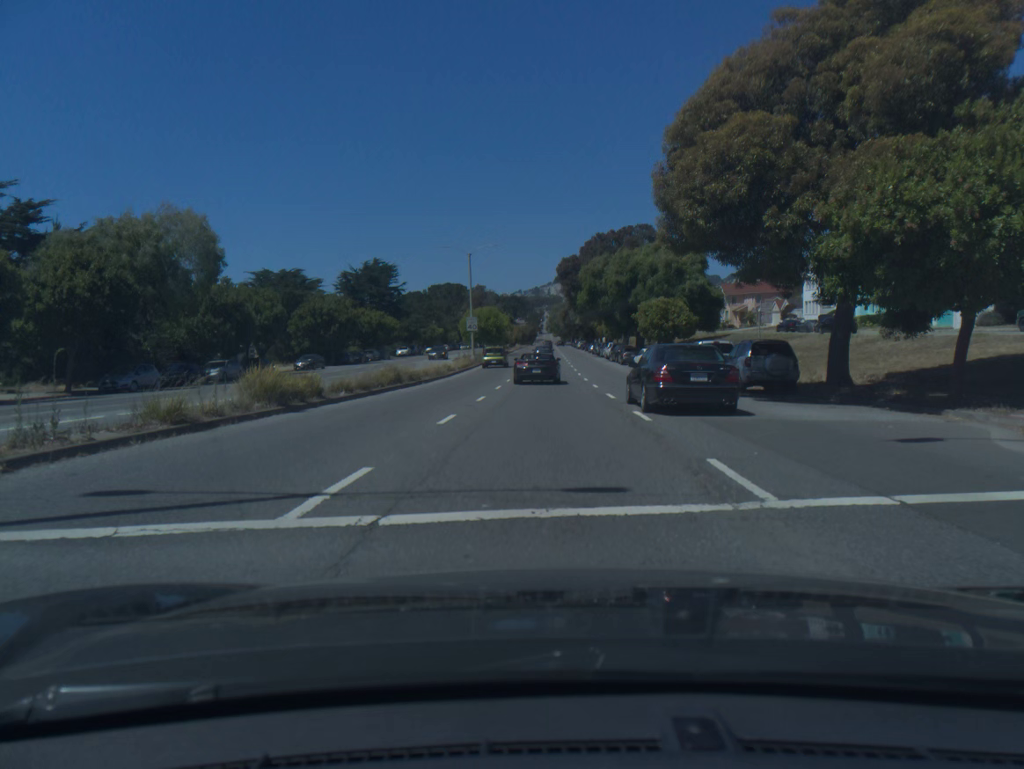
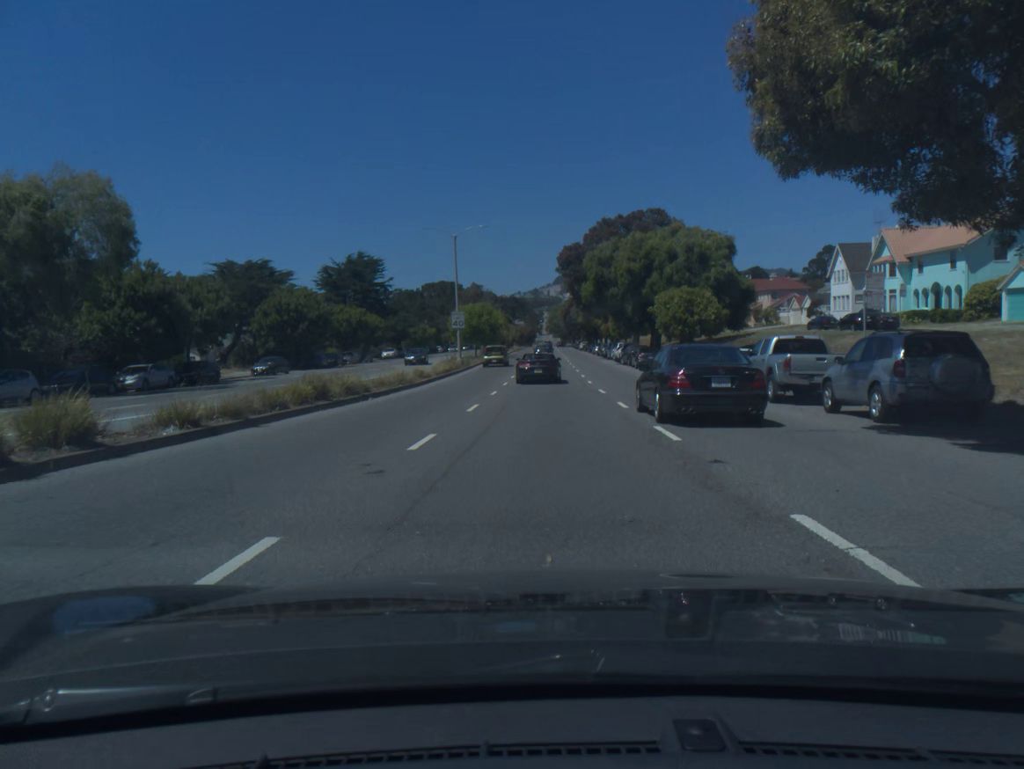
(0.0, +10.2) m; 0°
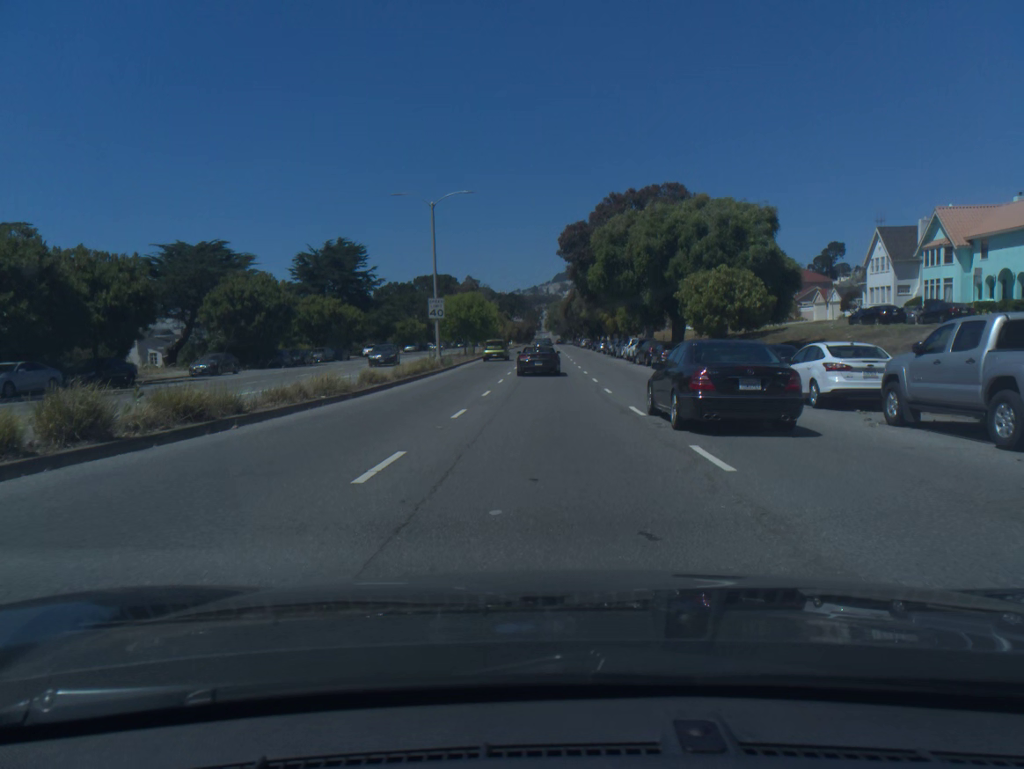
(0.0, +10.3) m; 0°
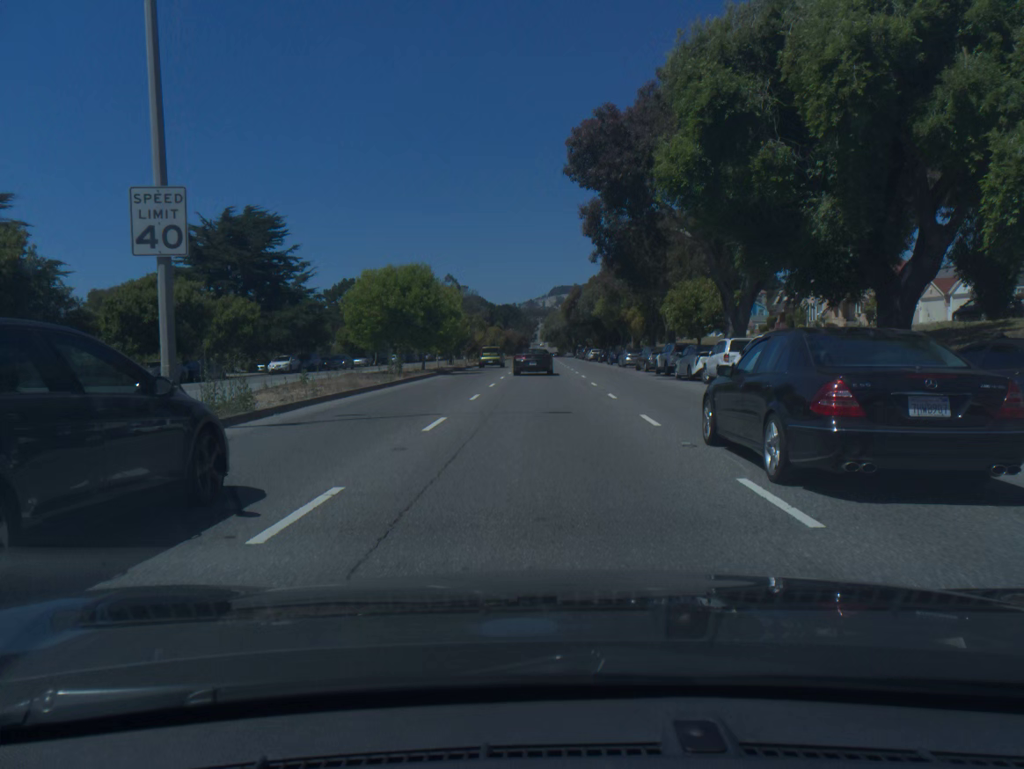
(+0.1, +31.6) m; 0°
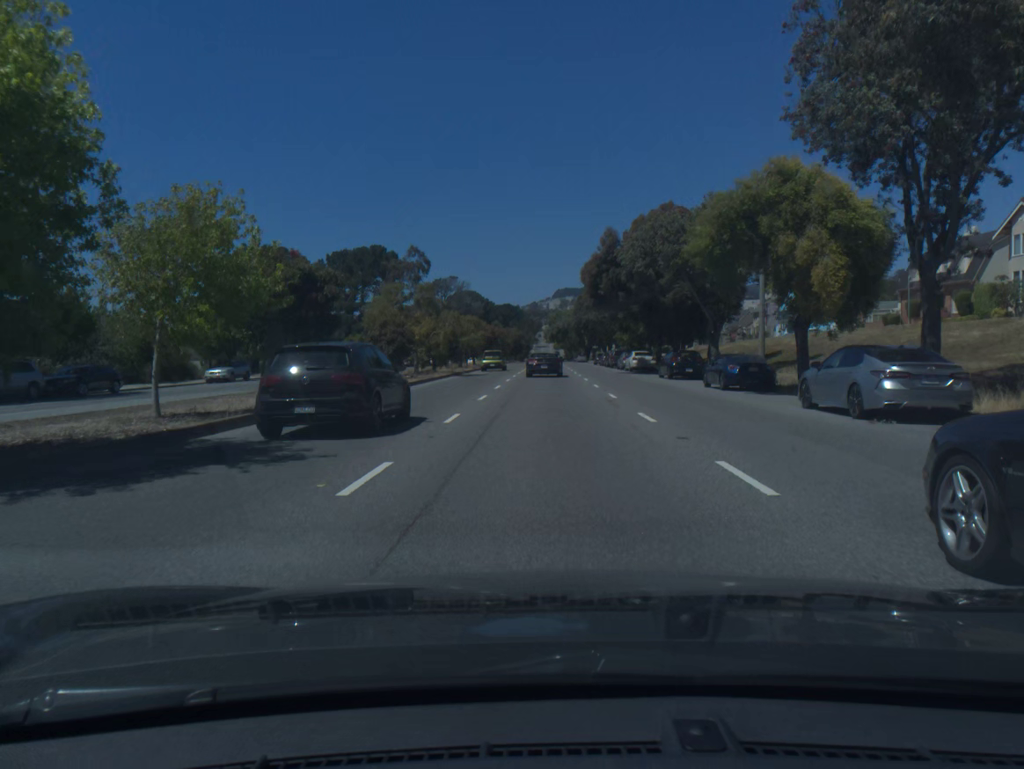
(-0.1, +42.3) m; 0°
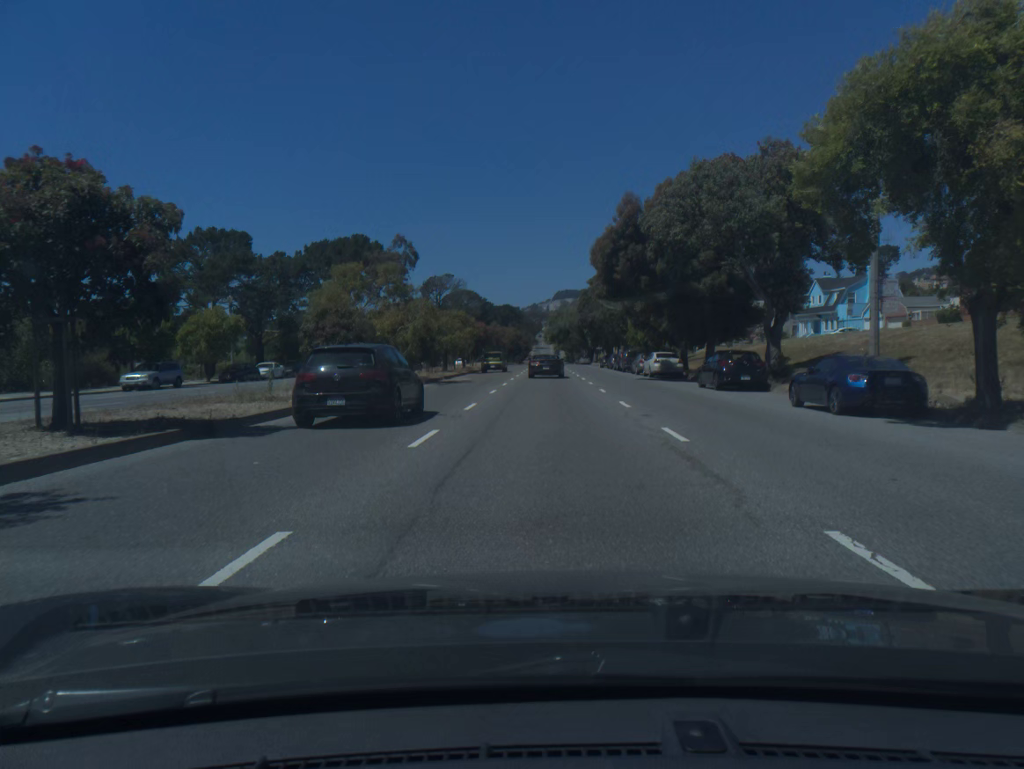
(0.0, +10.6) m; 0°
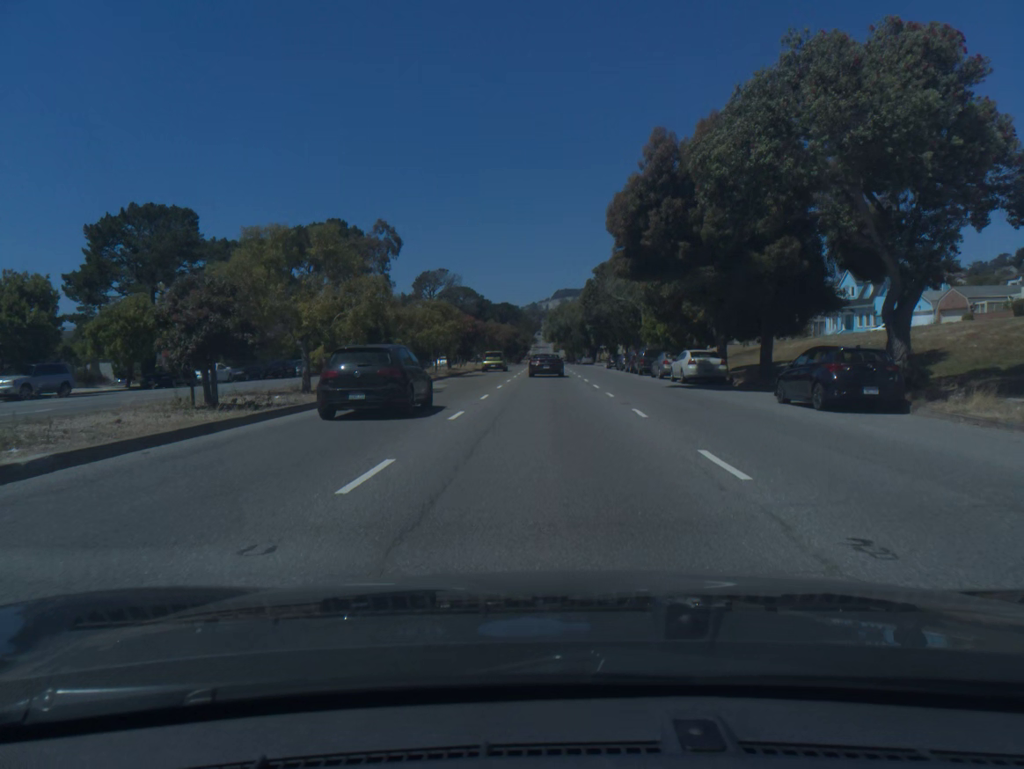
(0.0, +10.6) m; 0°
